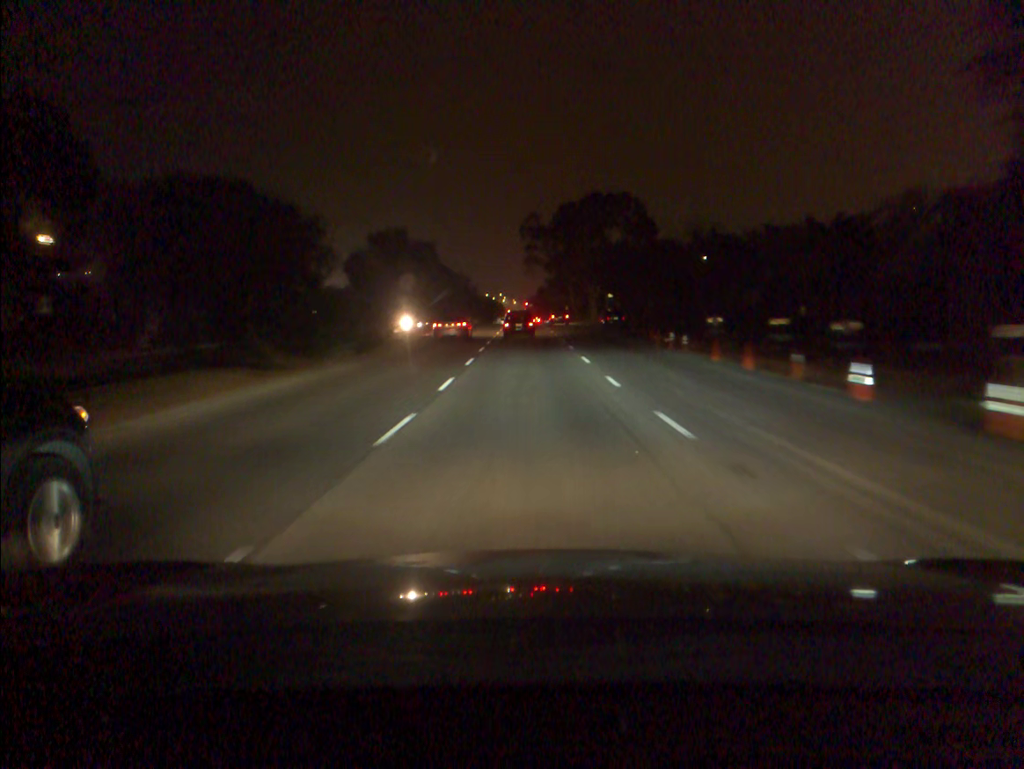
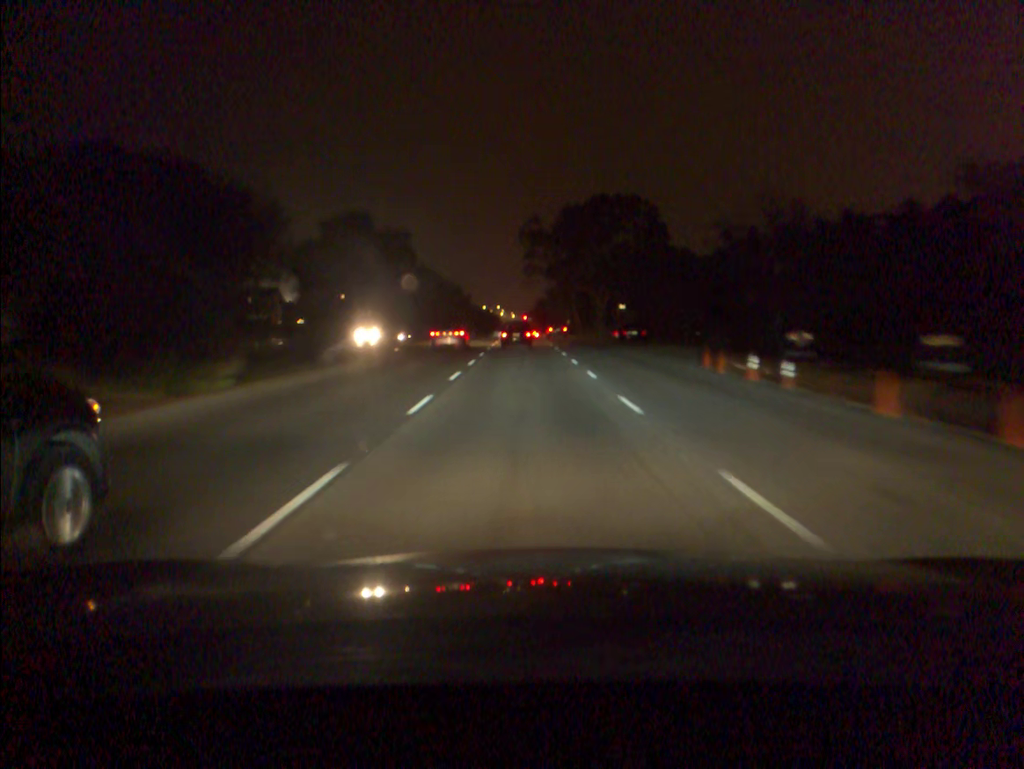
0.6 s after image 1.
(0.0, +11.1) m; 0°
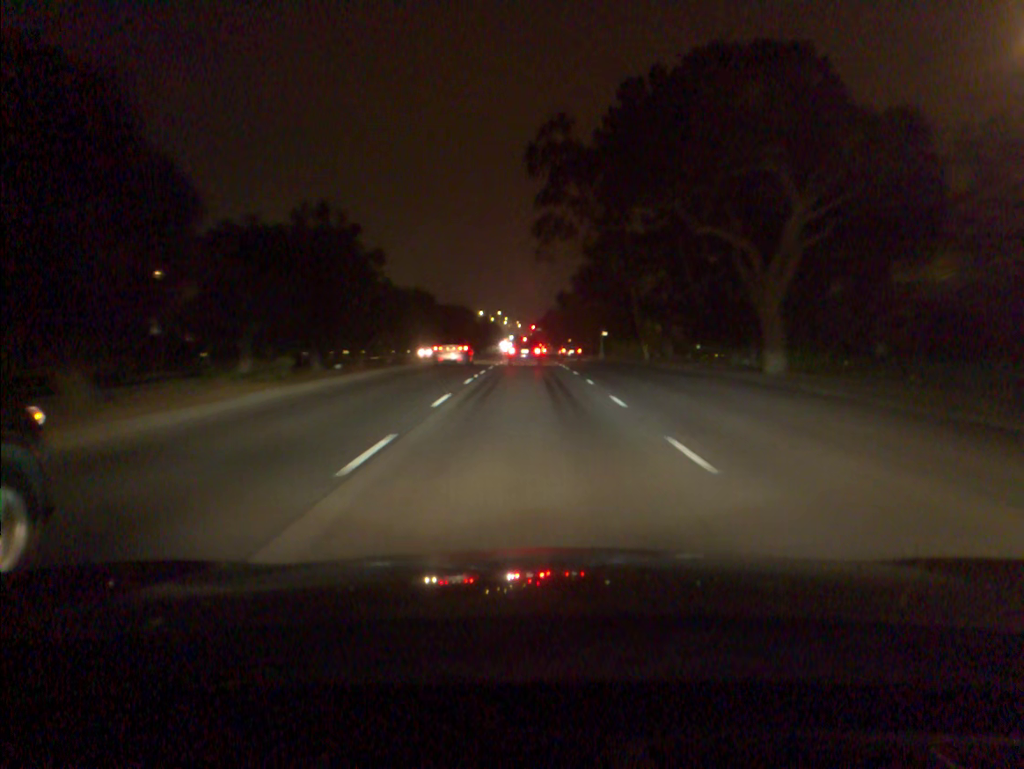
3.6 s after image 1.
(-0.1, +55.0) m; 0°
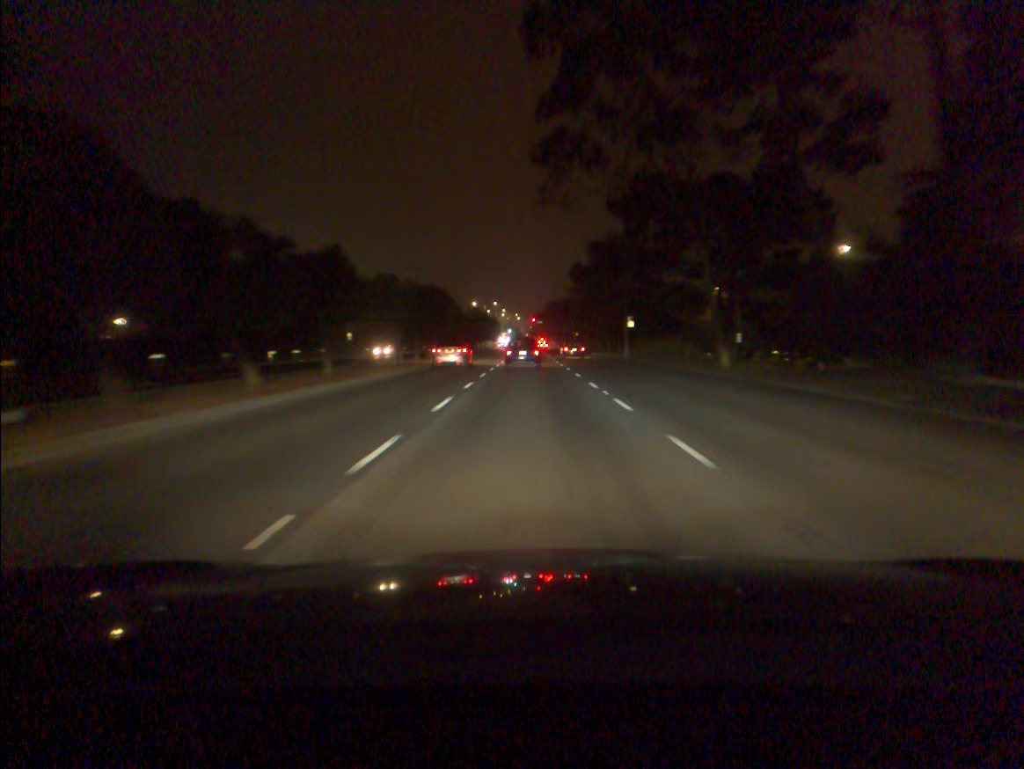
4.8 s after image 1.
(0.0, +21.7) m; 0°
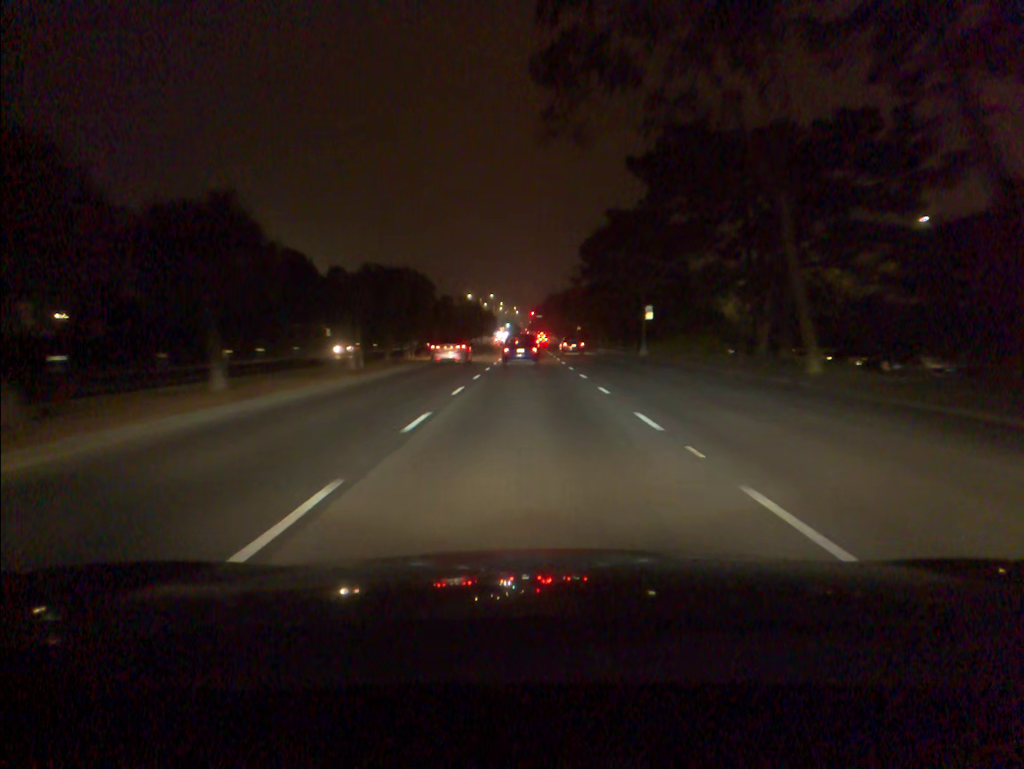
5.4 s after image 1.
(0.0, +10.6) m; 0°
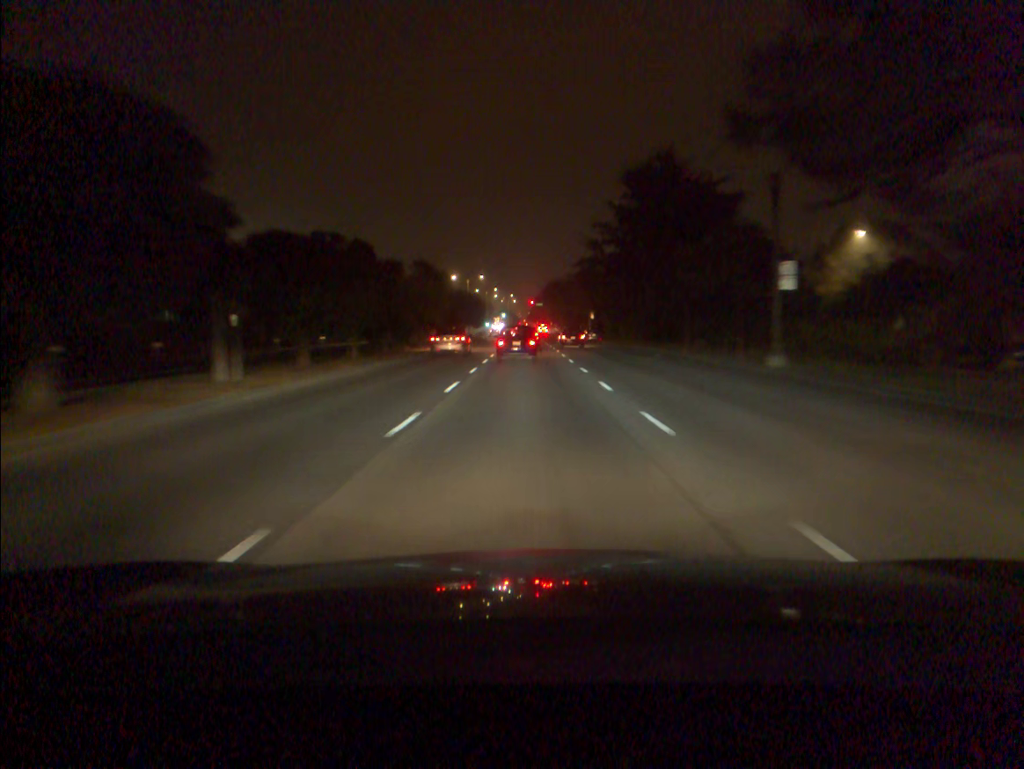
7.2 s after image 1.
(0.0, +30.3) m; 0°
